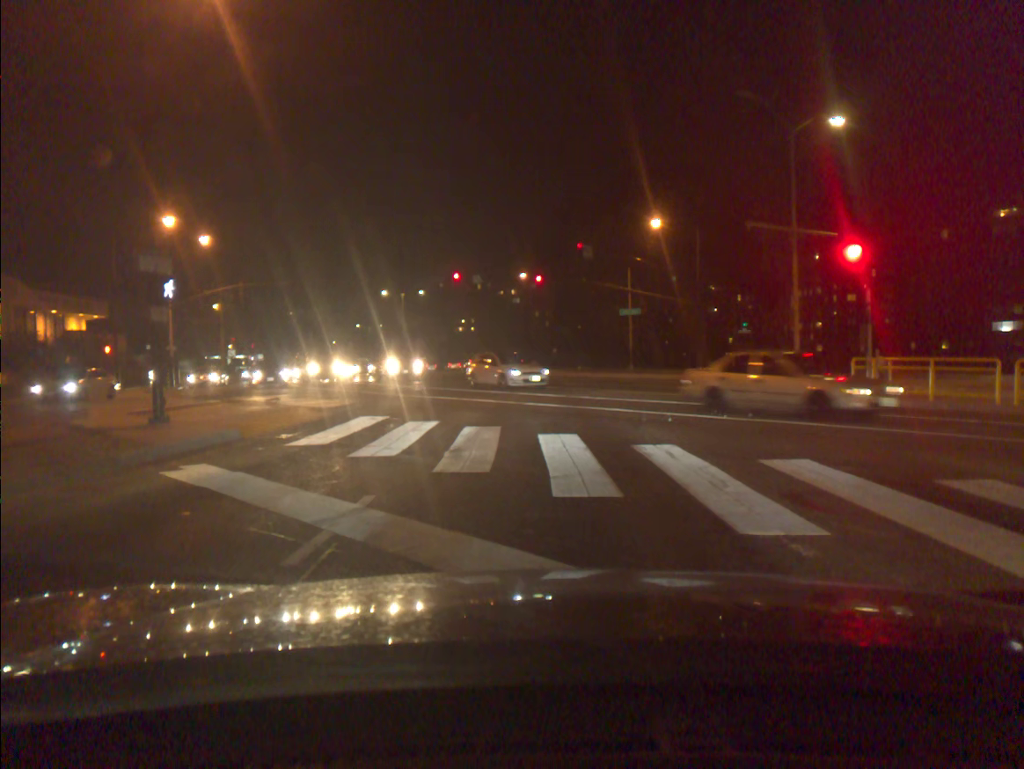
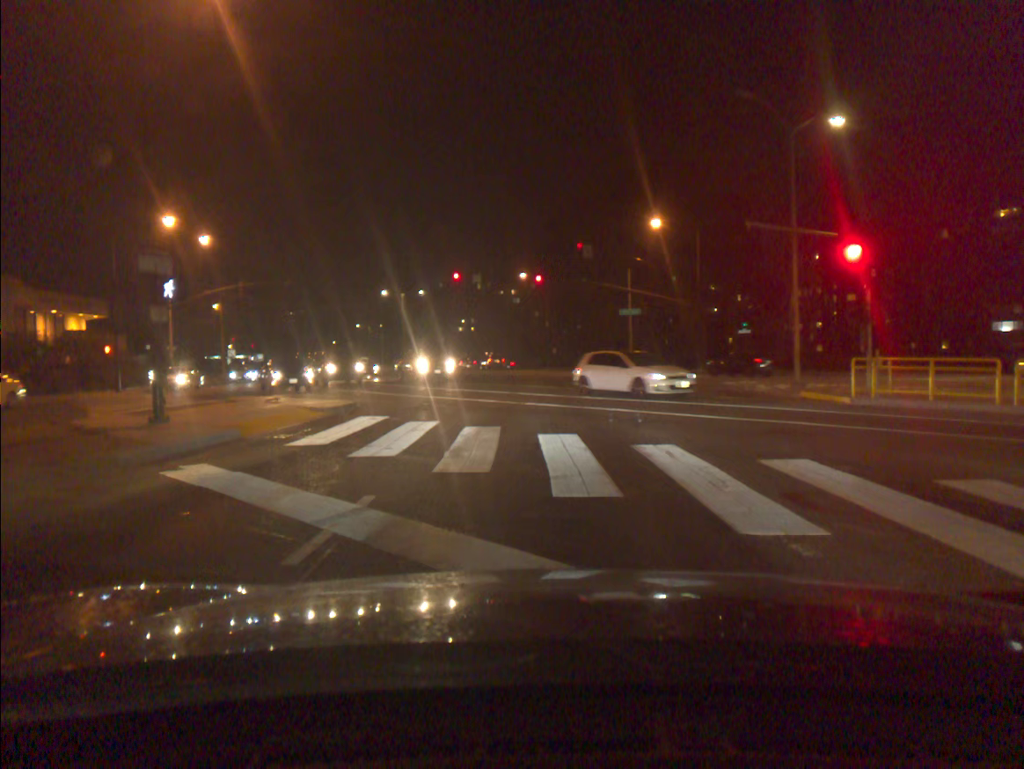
(0.0, 0.0) m; 0°
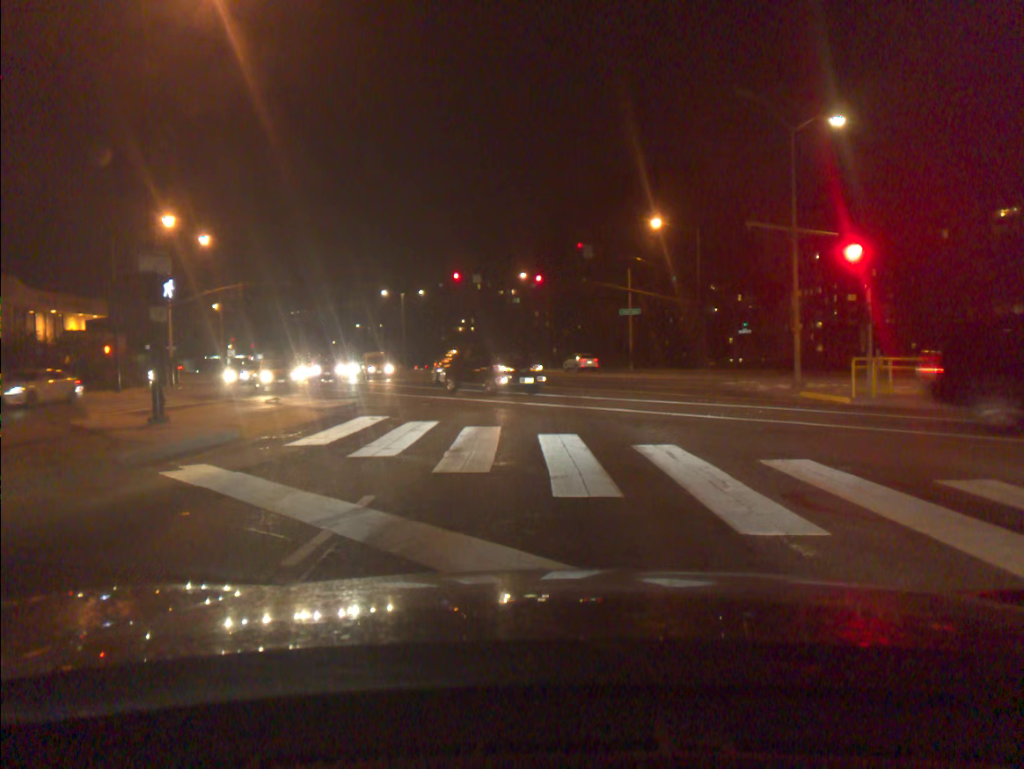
(0.0, 0.0) m; +1°
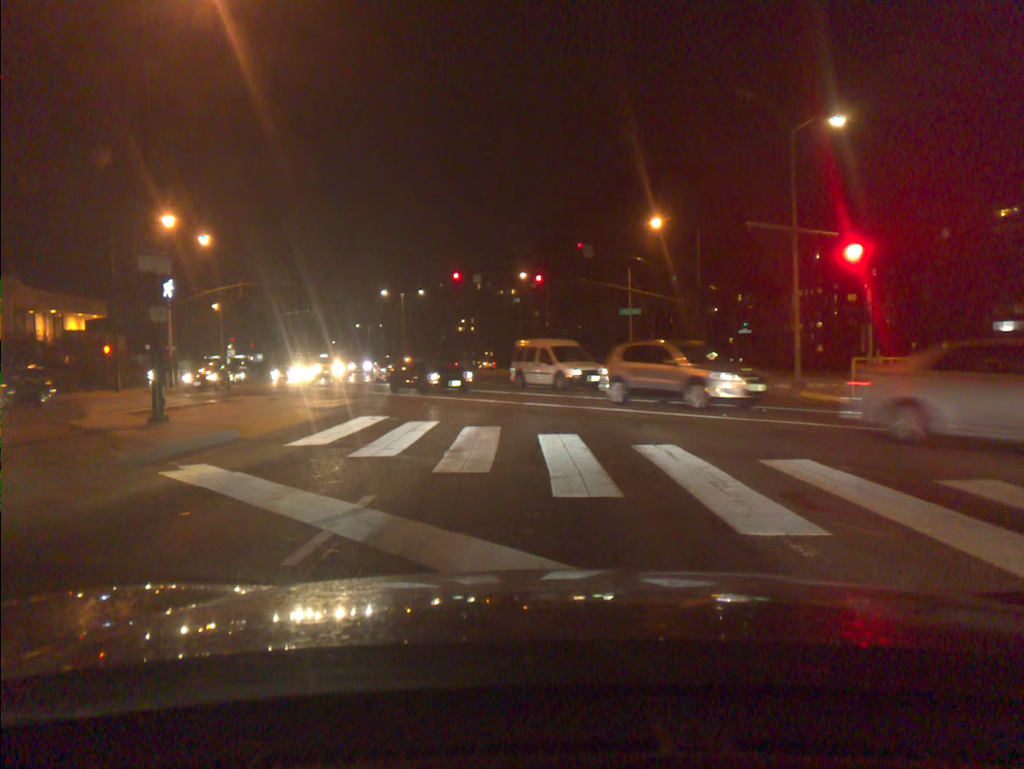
(0.0, 0.0) m; +1°
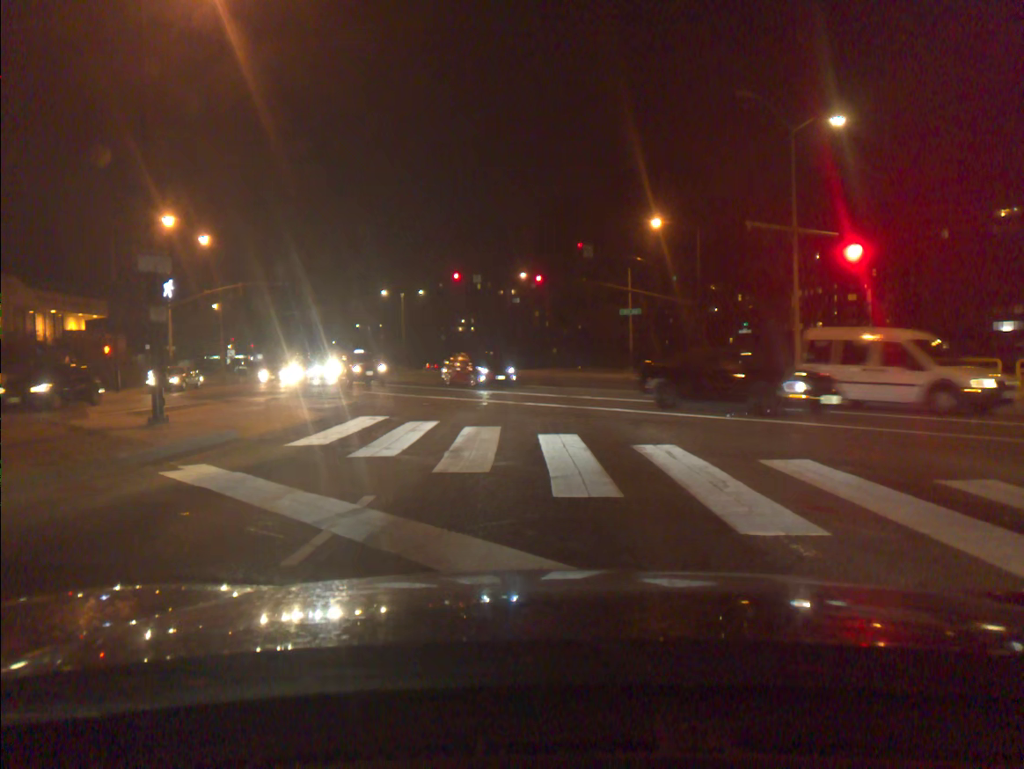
(0.0, 0.0) m; 0°
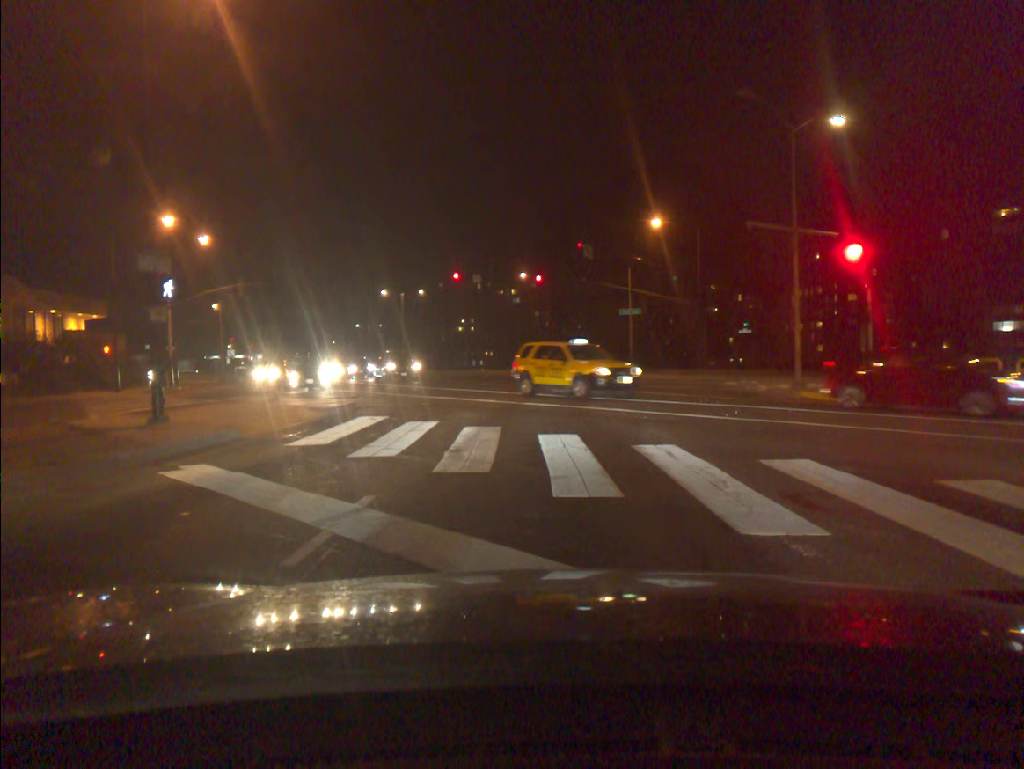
(0.0, 0.0) m; 0°
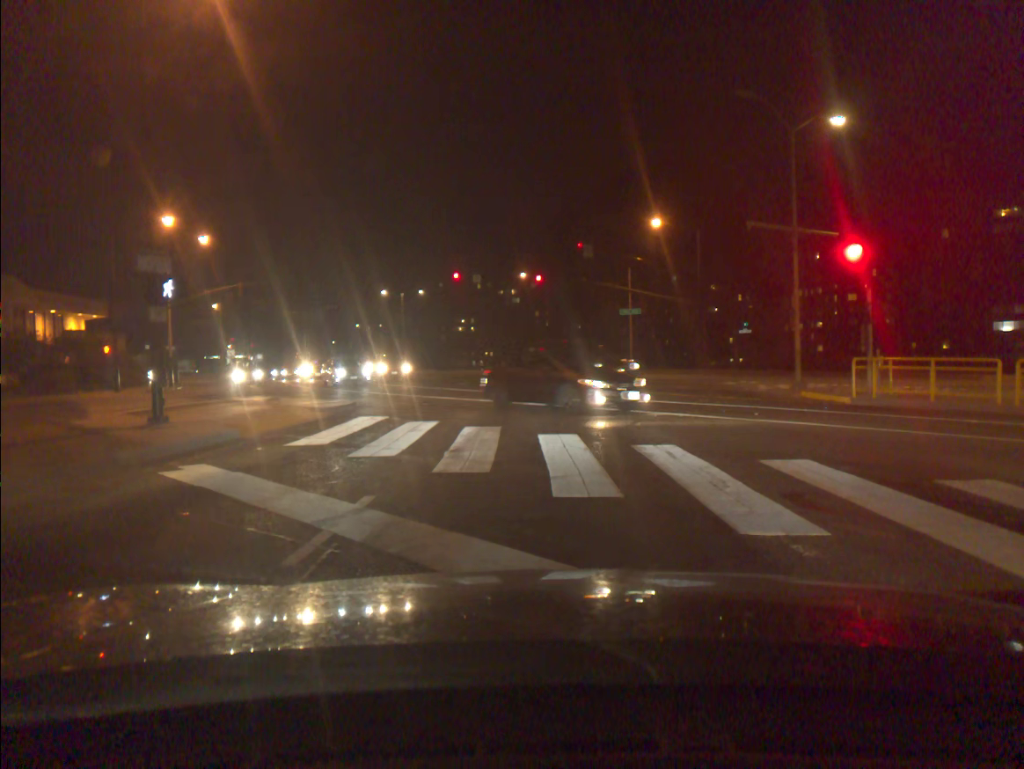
(0.0, 0.0) m; 0°
